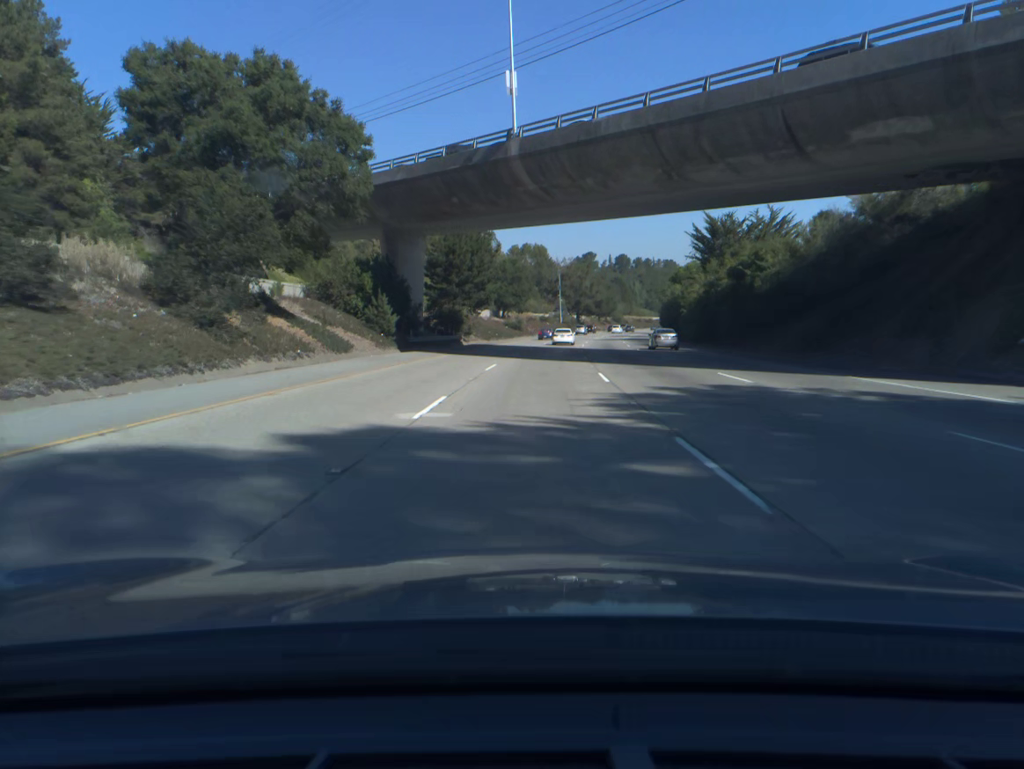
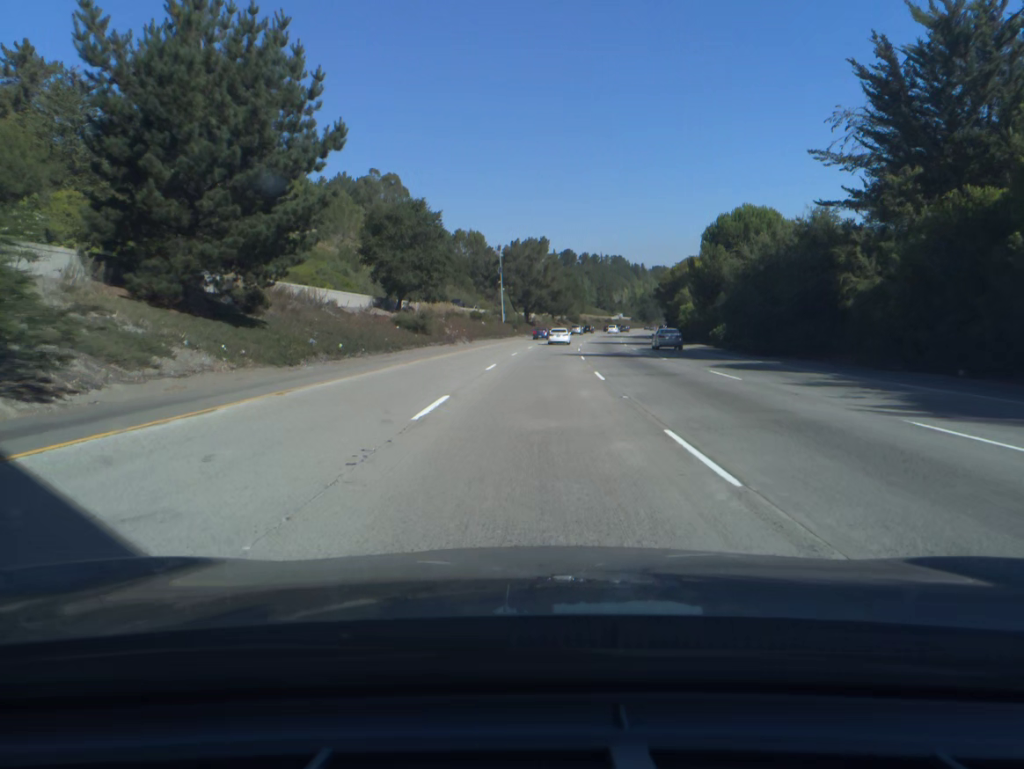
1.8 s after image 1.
(+2.0, +57.8) m; +4°
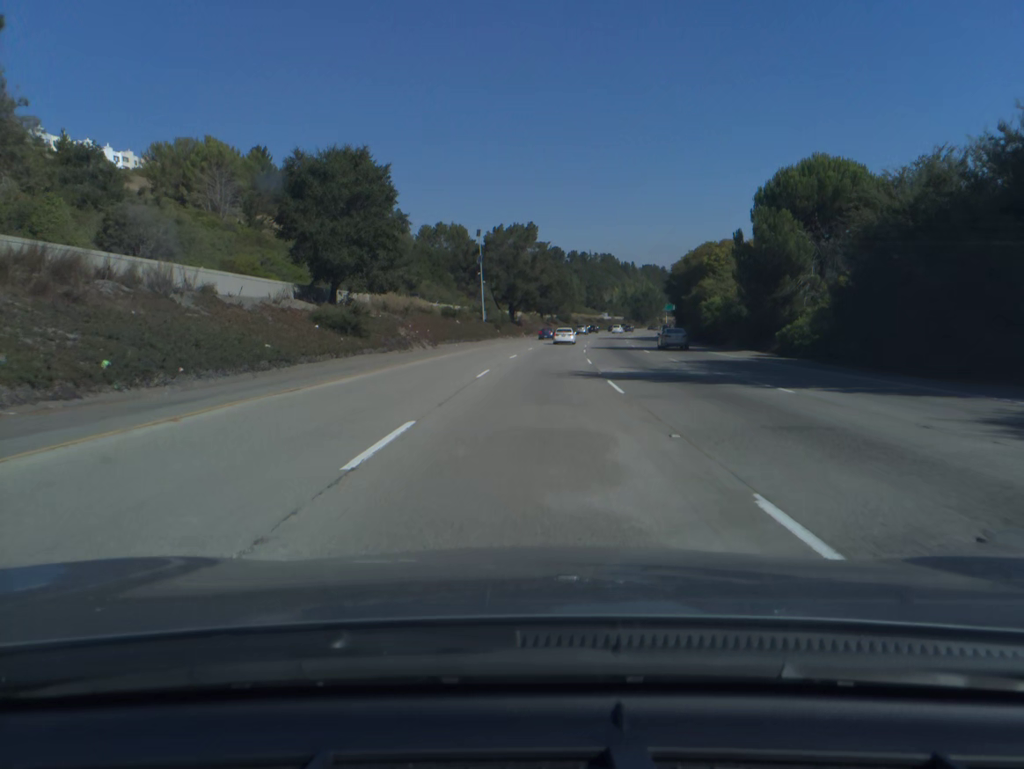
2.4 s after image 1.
(+0.2, +19.2) m; +1°
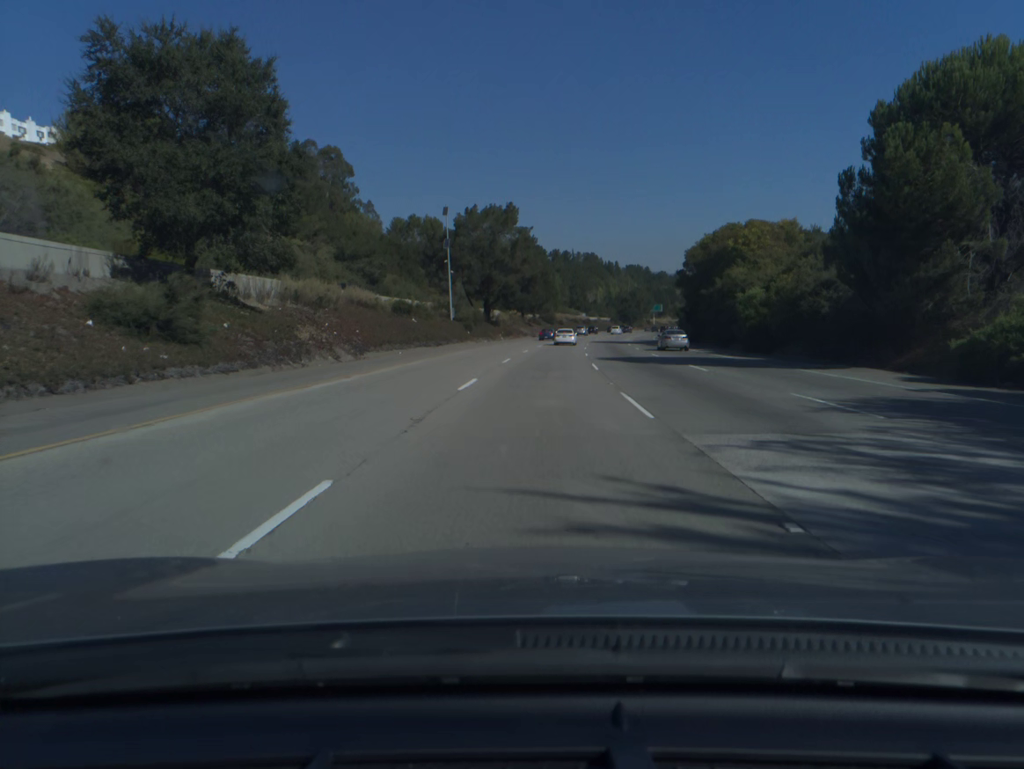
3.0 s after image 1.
(+0.2, +19.2) m; +1°
